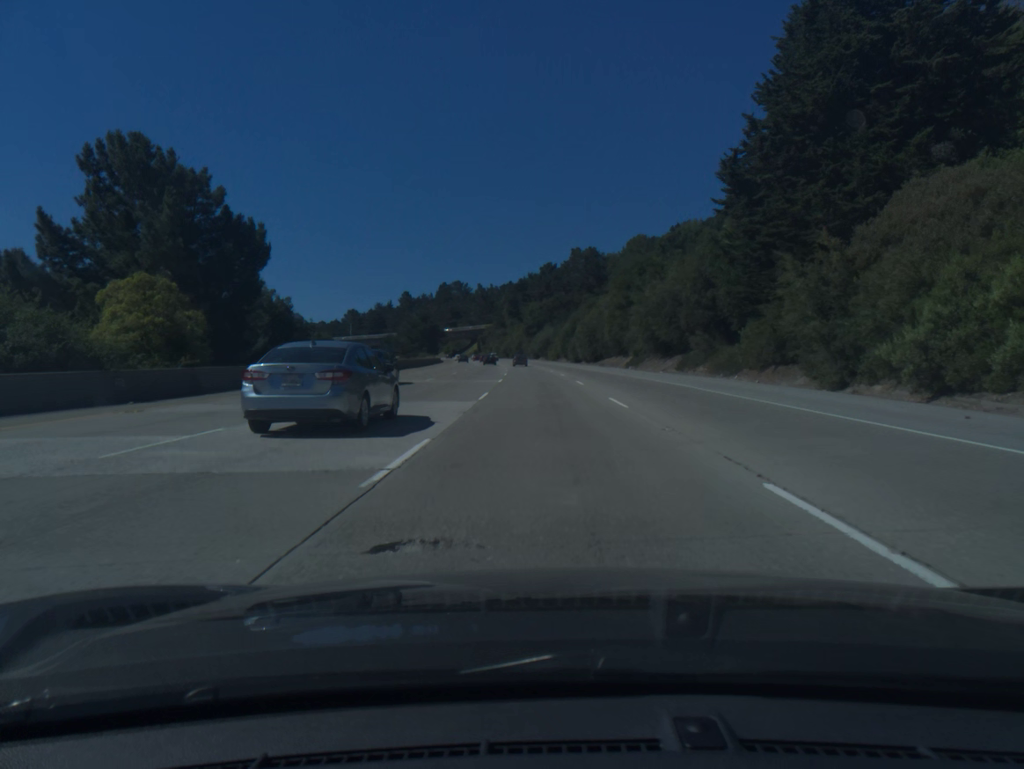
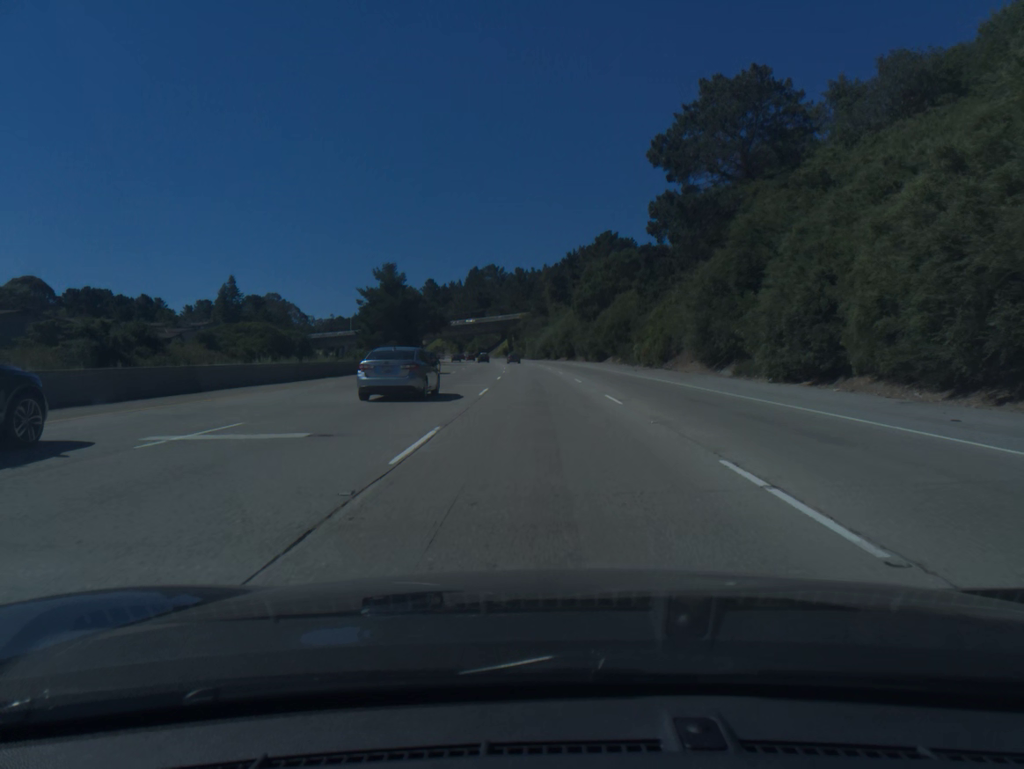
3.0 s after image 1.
(-2.7, +86.6) m; -4°
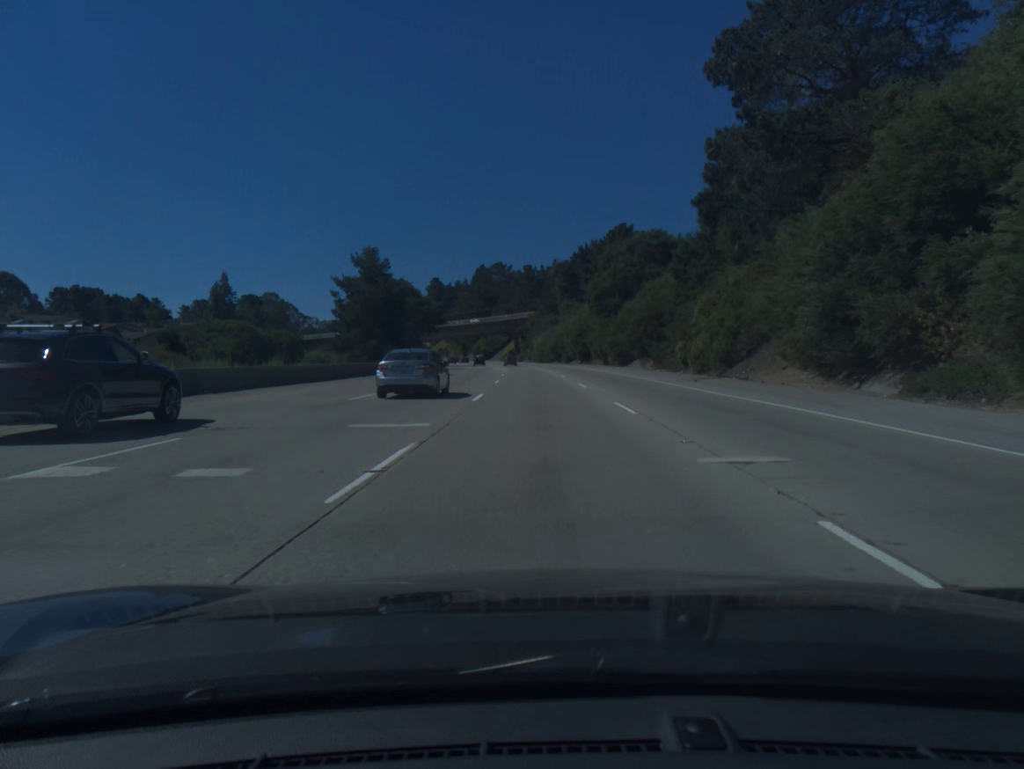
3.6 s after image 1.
(-0.1, +17.3) m; -1°
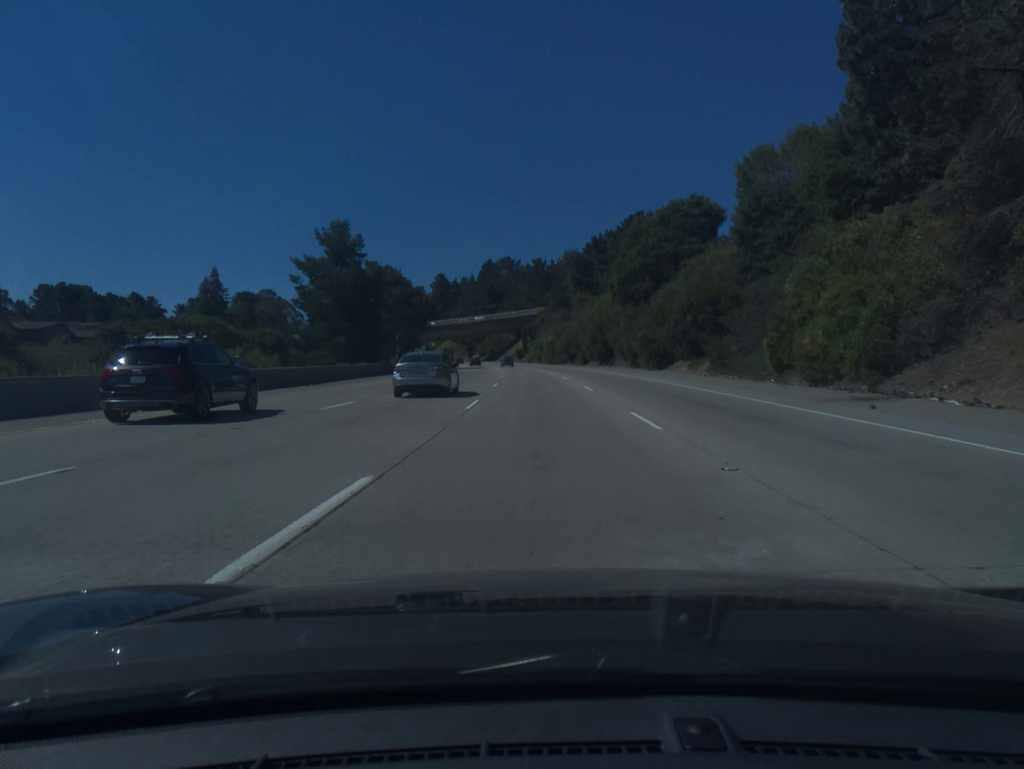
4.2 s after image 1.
(-0.1, +17.3) m; -1°
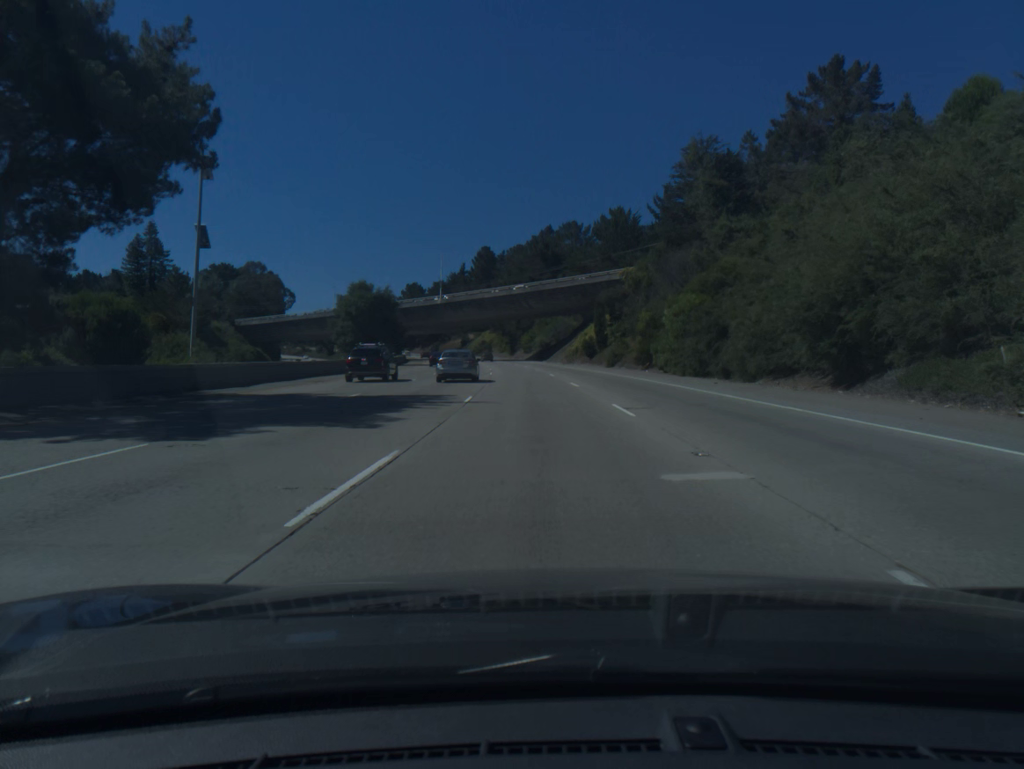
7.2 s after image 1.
(-3.2, +86.3) m; -5°
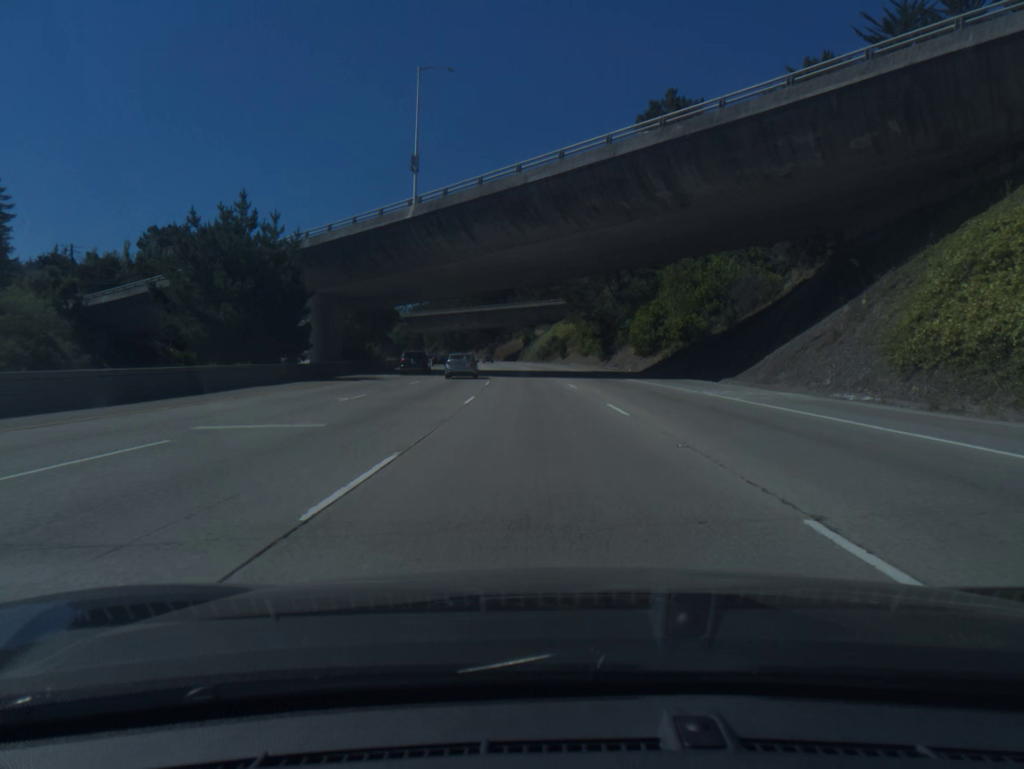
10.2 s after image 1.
(-4.6, +86.4) m; -6°
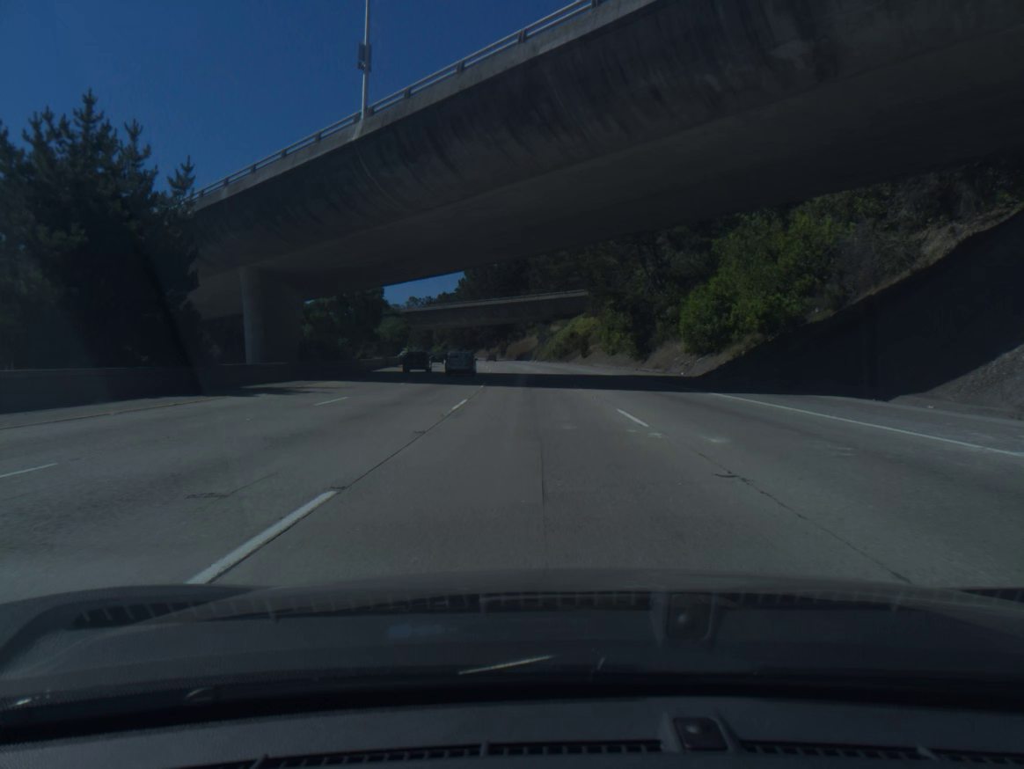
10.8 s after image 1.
(-0.2, +17.3) m; -1°
